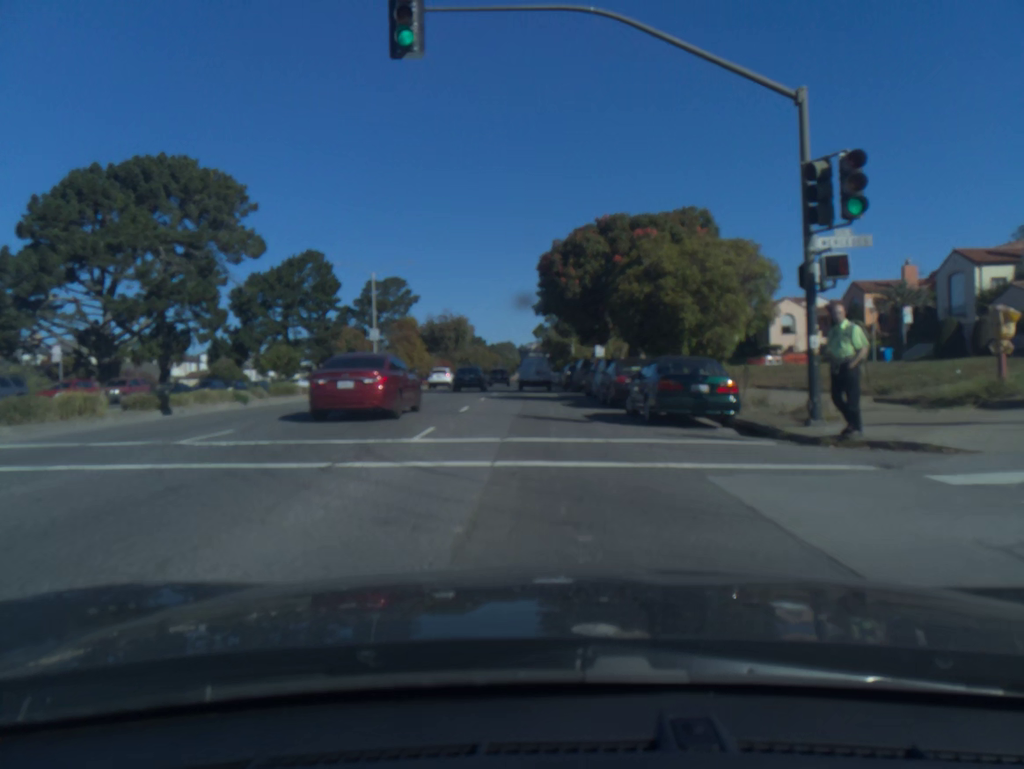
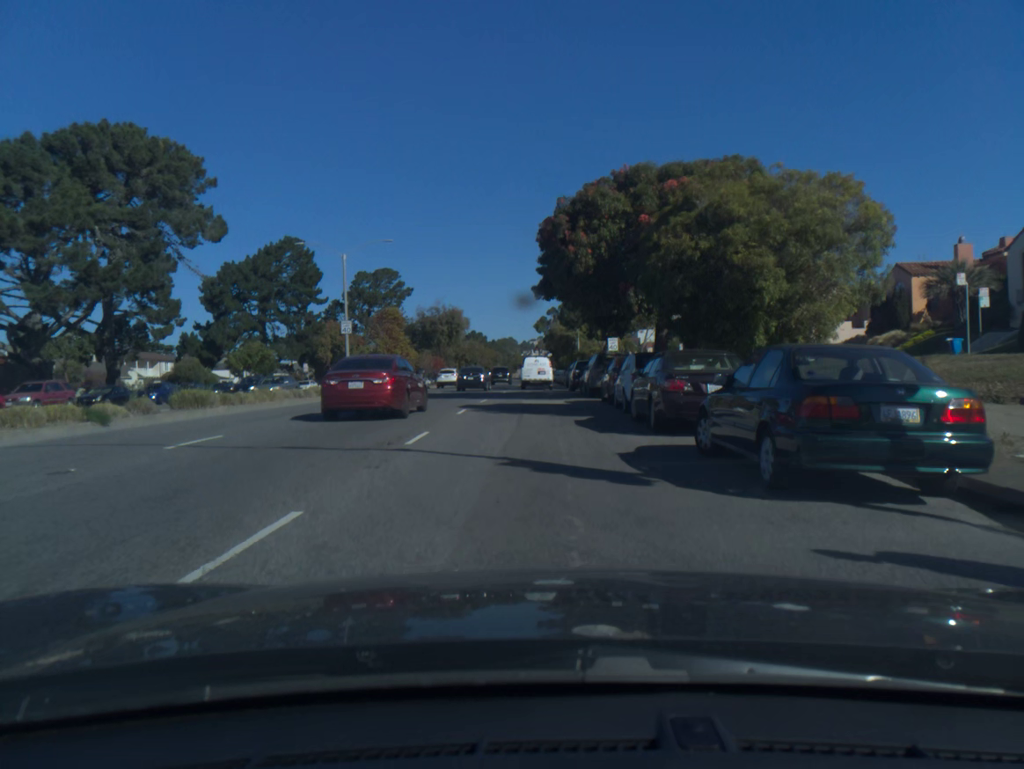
(0.0, +7.9) m; 0°
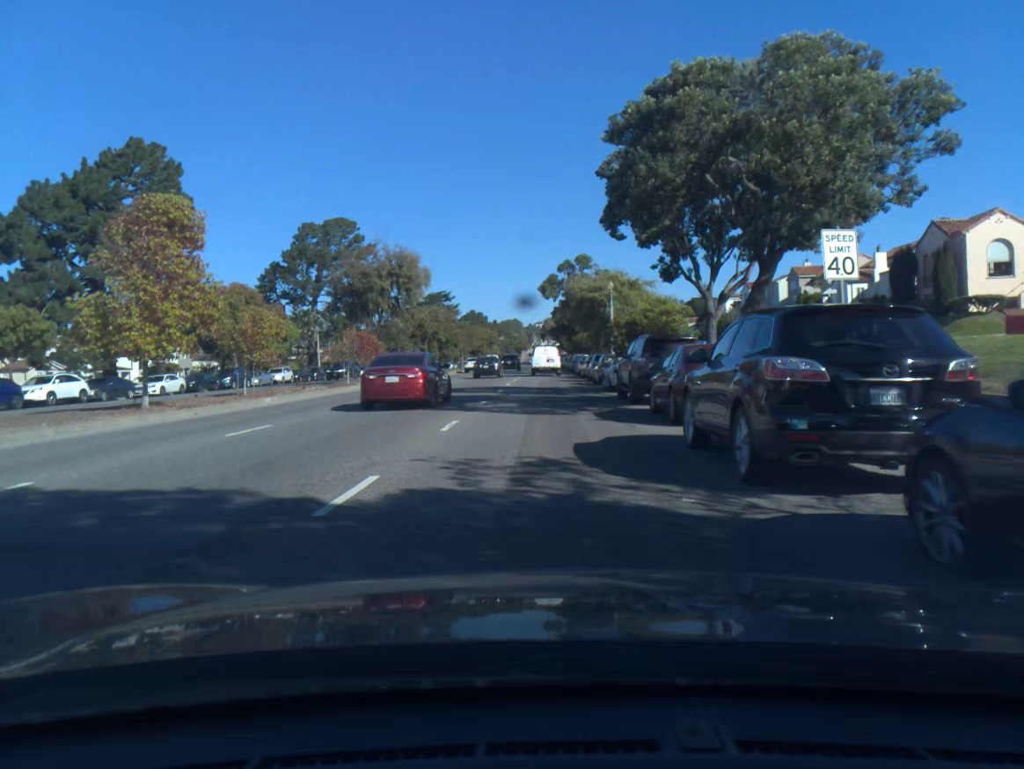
(-0.3, +34.6) m; 0°
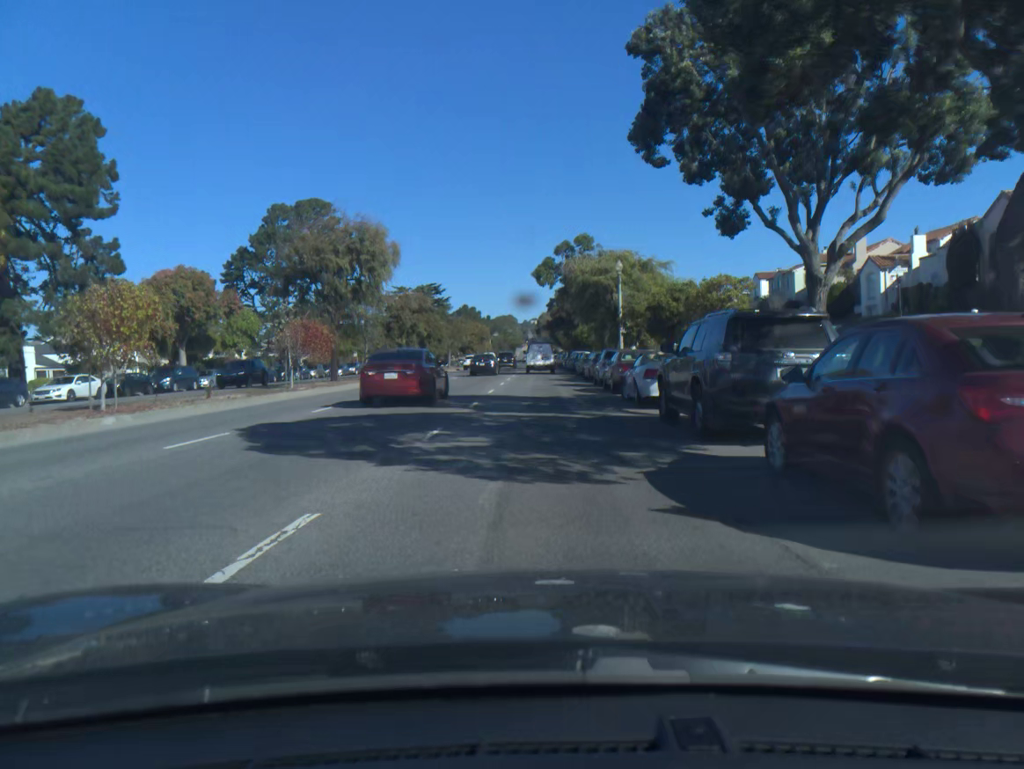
(0.0, +9.3) m; 0°
